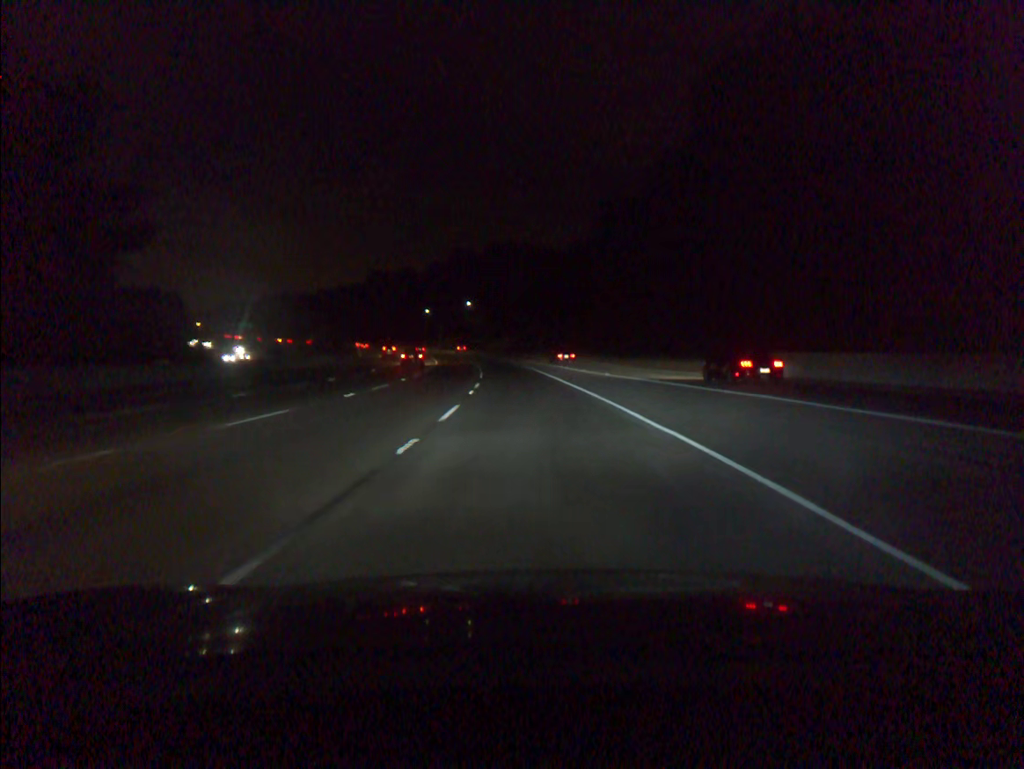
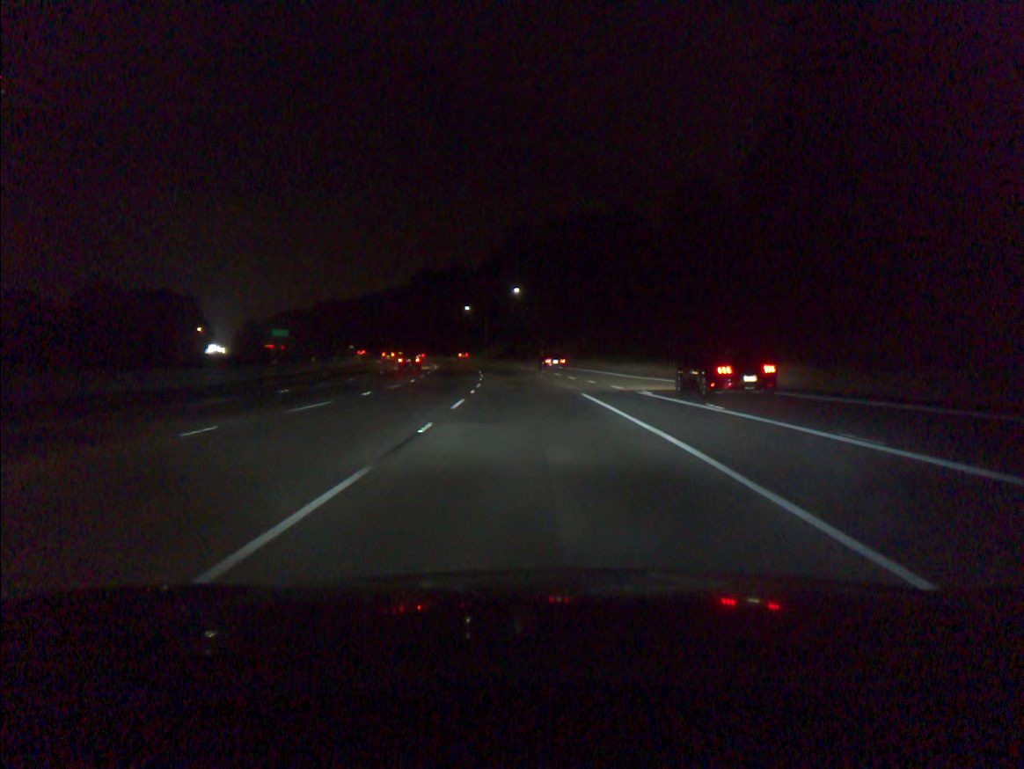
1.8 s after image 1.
(-2.2, +54.2) m; -5°
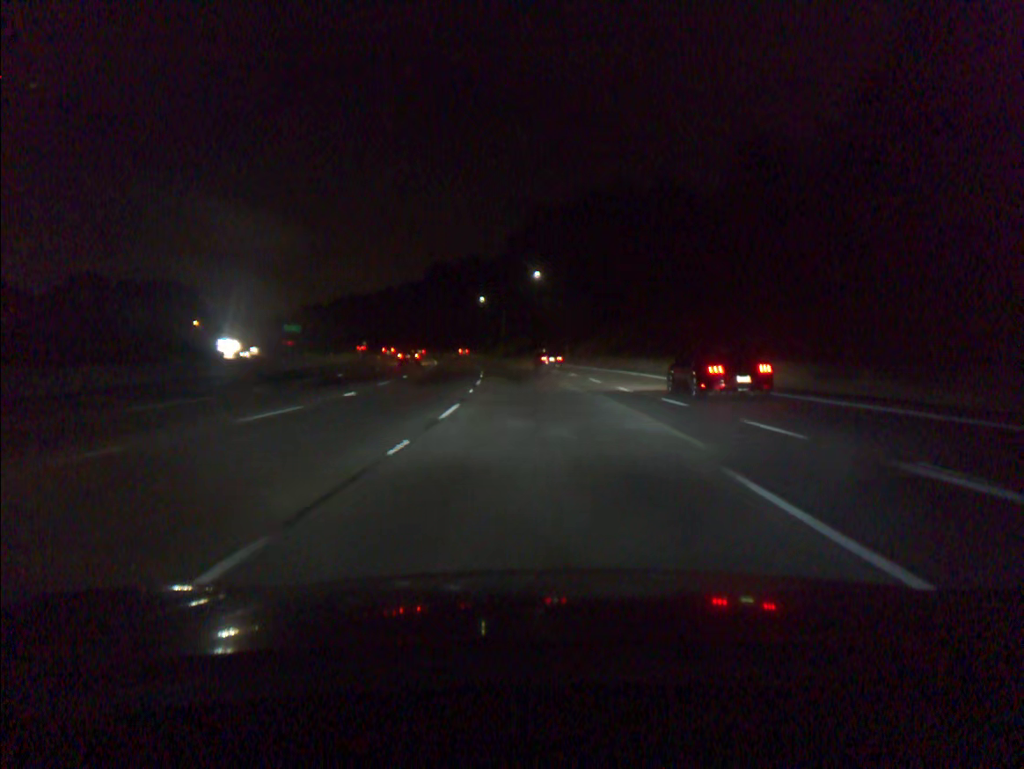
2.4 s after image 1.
(-0.3, +18.0) m; -2°
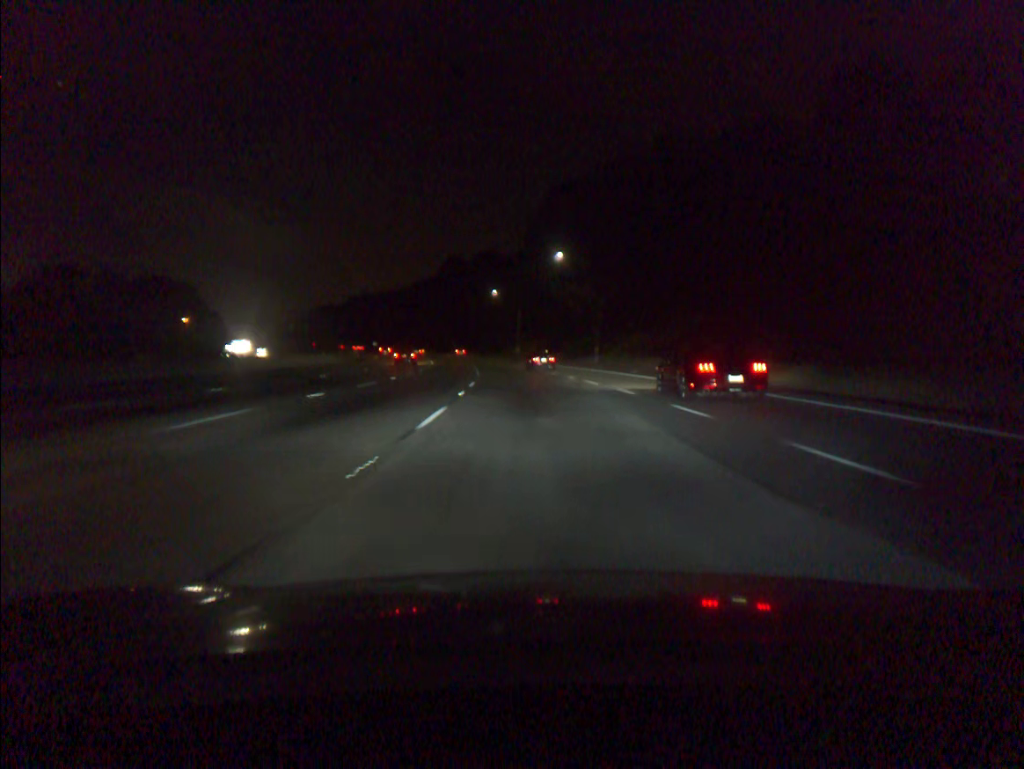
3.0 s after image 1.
(-0.2, +18.0) m; -1°
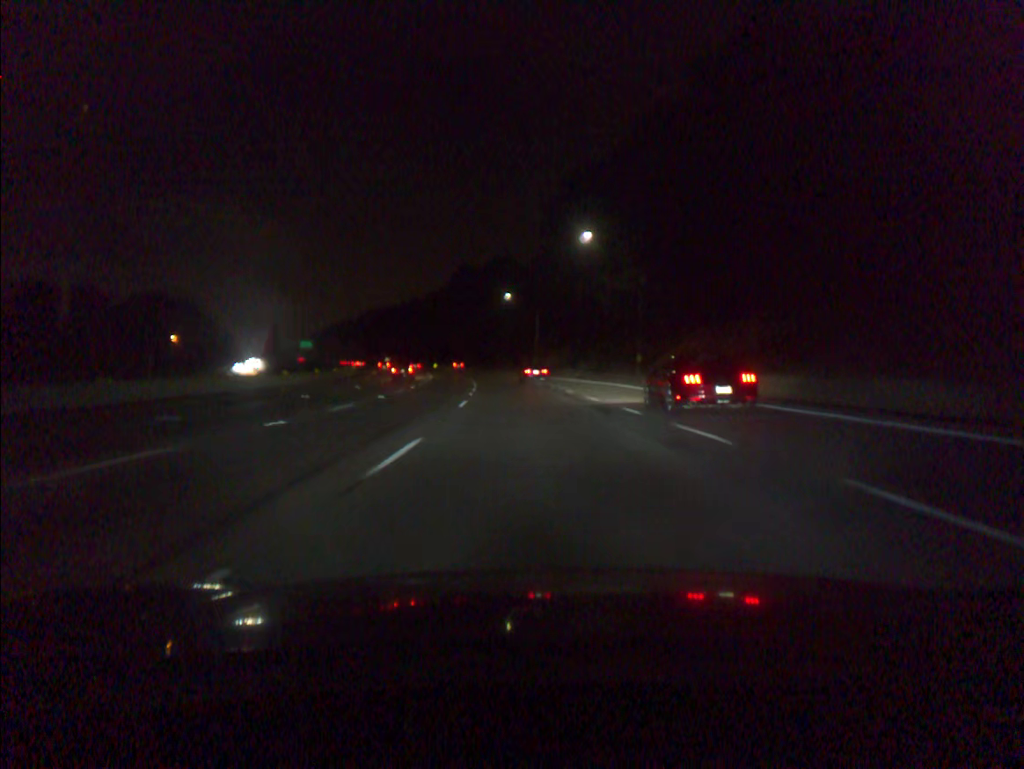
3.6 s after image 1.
(-0.2, +18.0) m; -2°
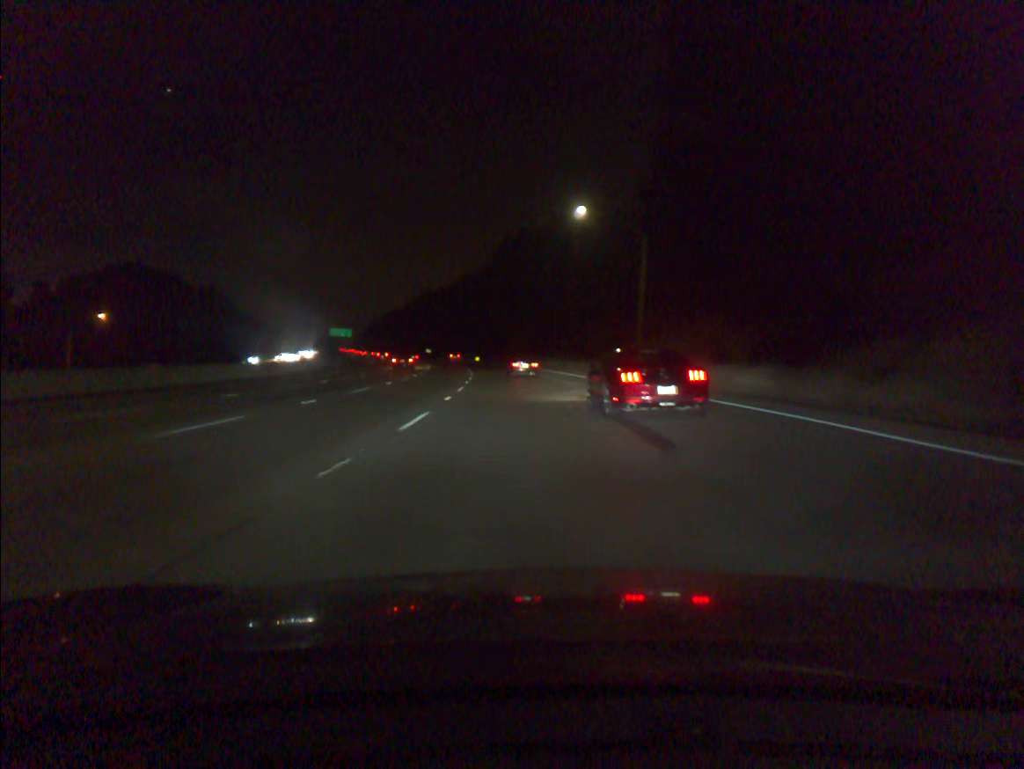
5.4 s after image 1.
(-2.2, +54.3) m; -5°
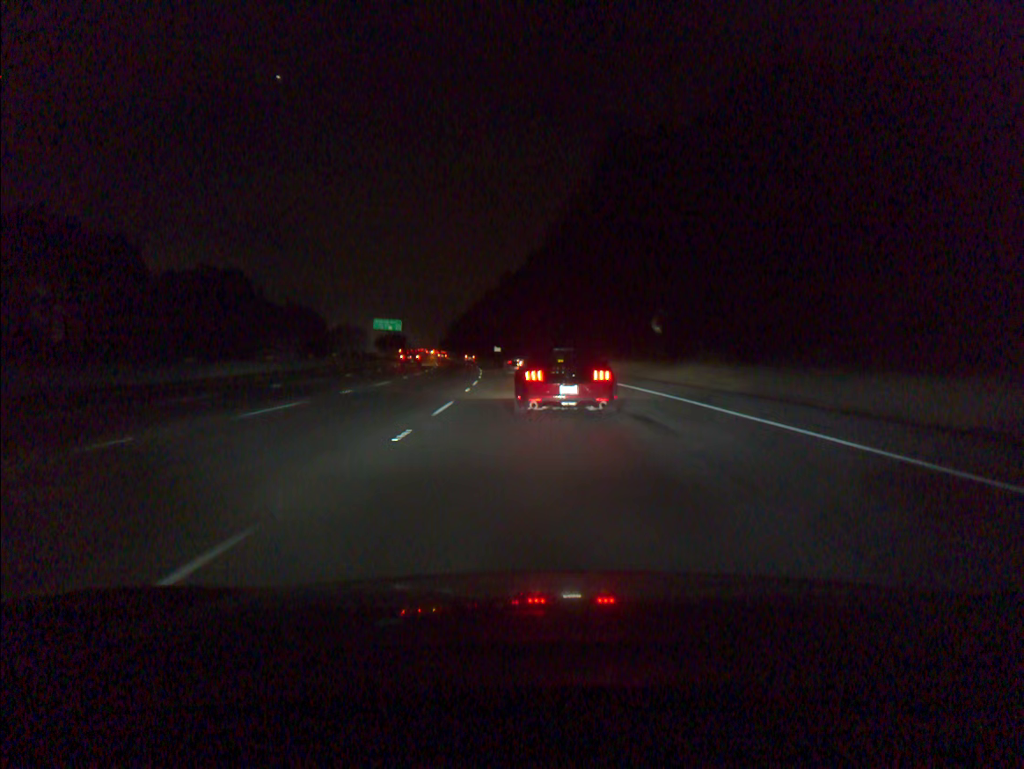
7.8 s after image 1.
(-4.3, +70.4) m; -7°
